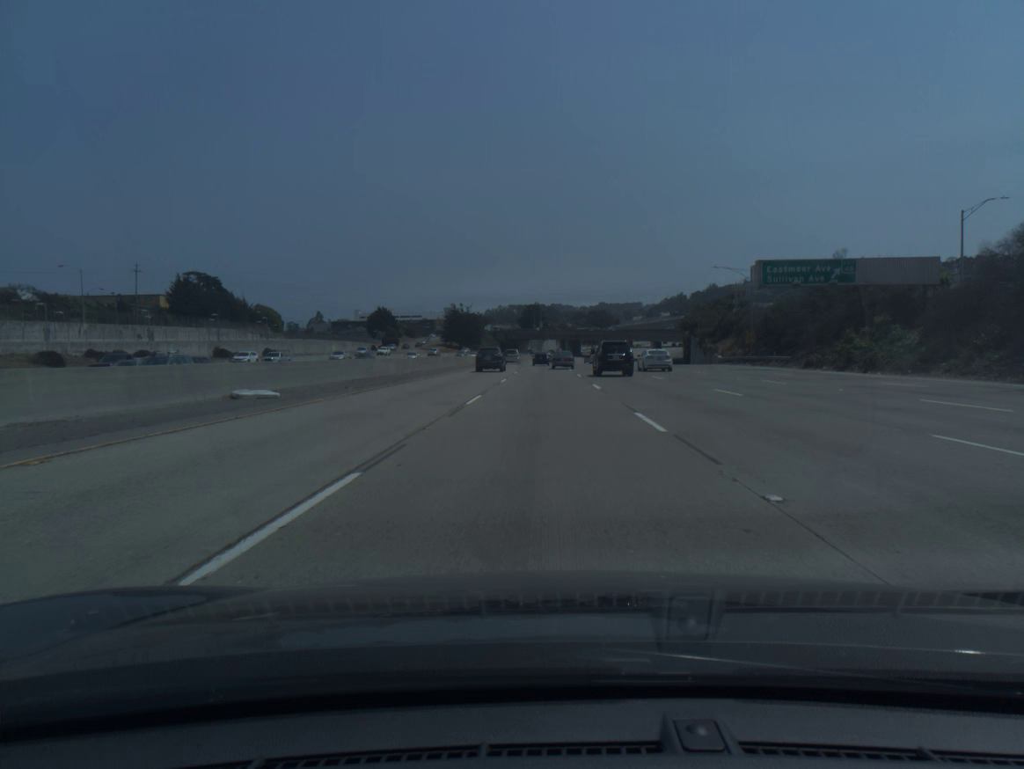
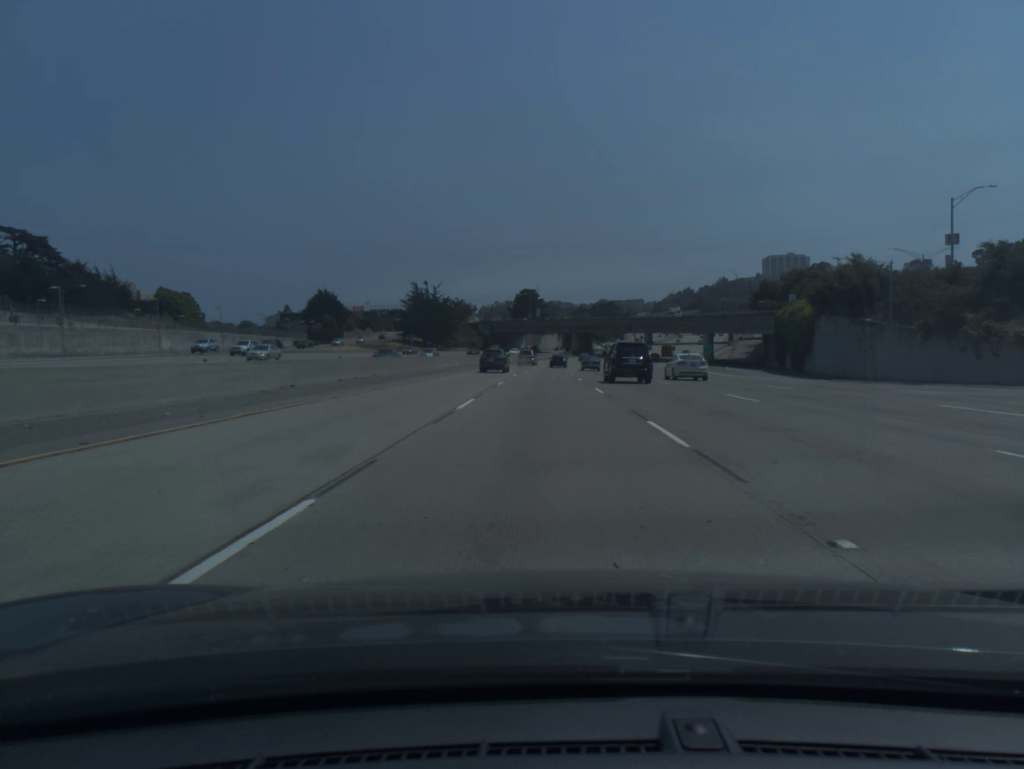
(+0.2, +74.7) m; 0°
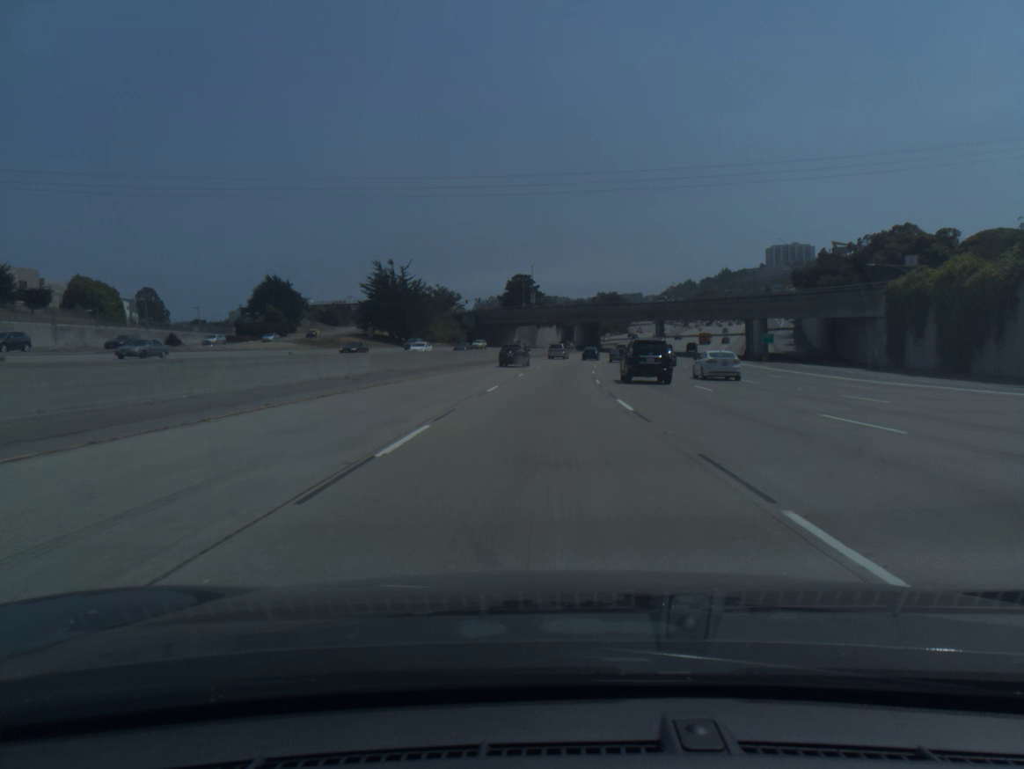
(0.0, +37.4) m; 0°
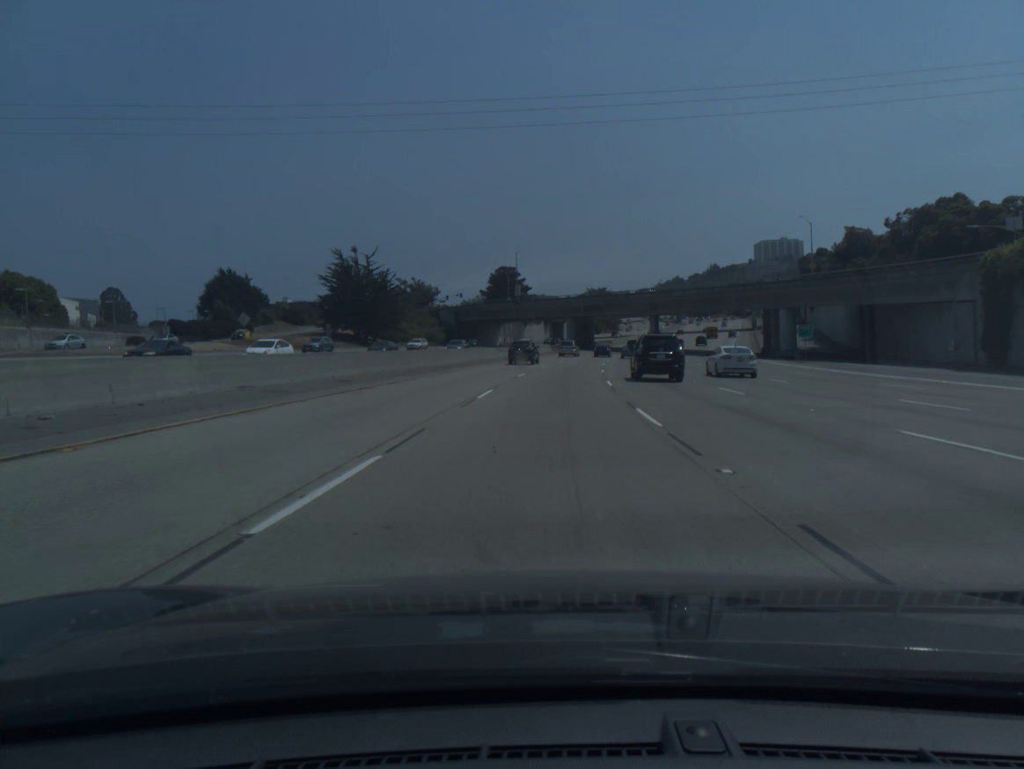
(+0.1, +18.7) m; +1°
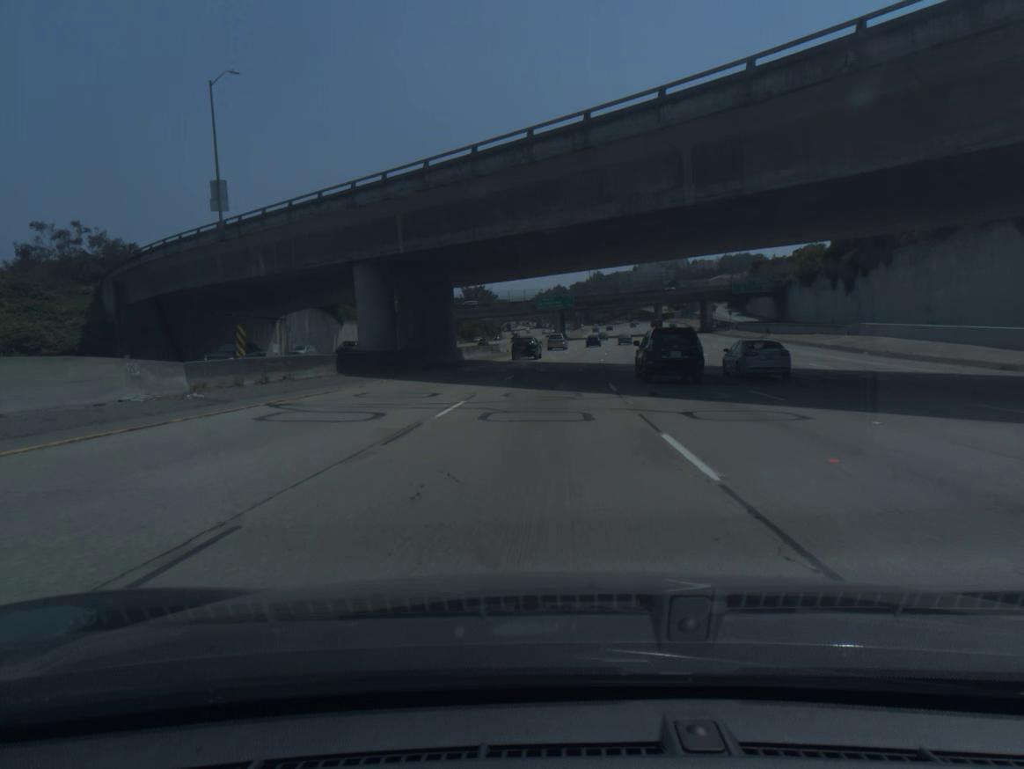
(+7.0, +93.0) m; +9°
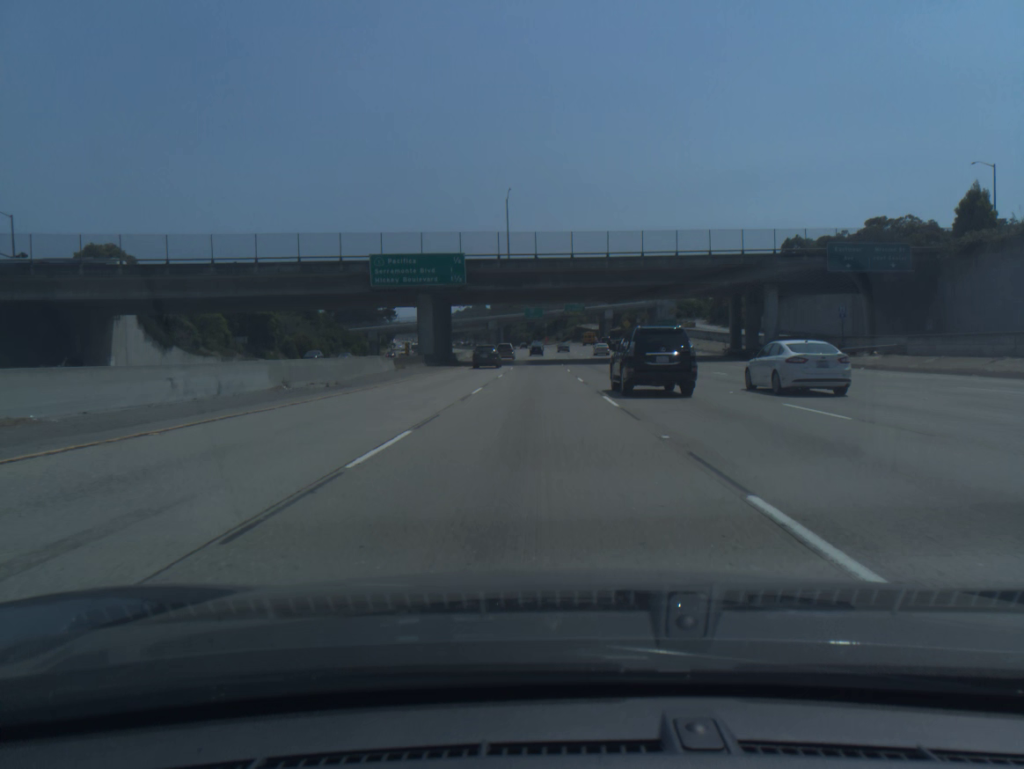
(+6.0, +92.4) m; +6°
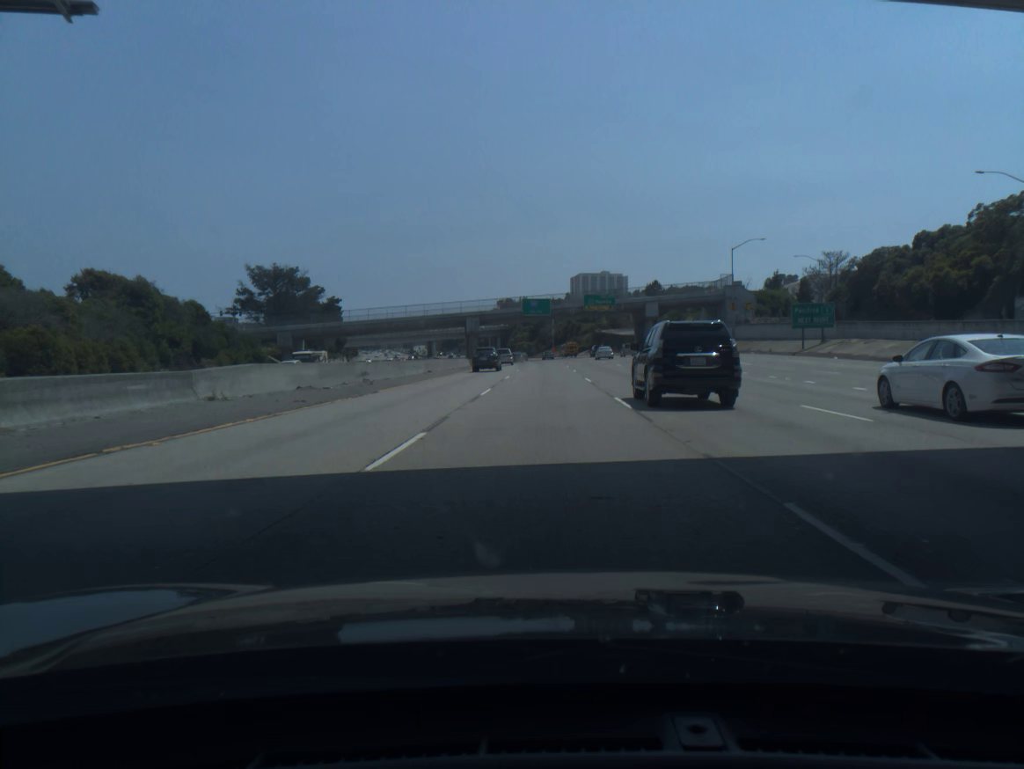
(-0.5, +73.3) m; 0°
